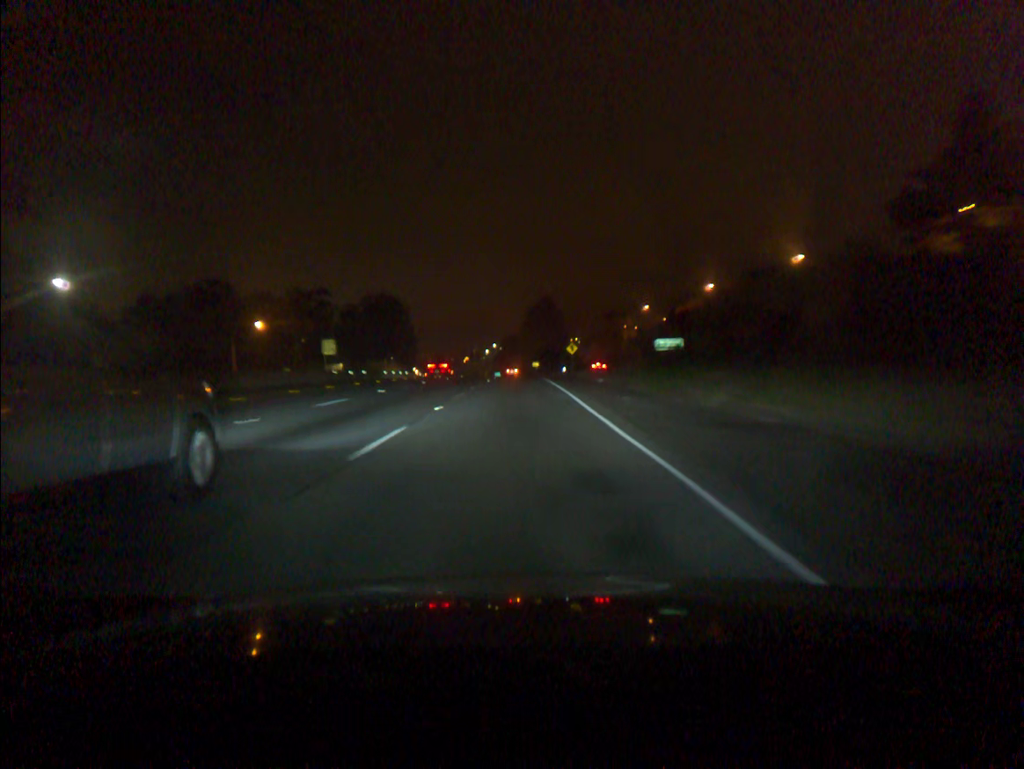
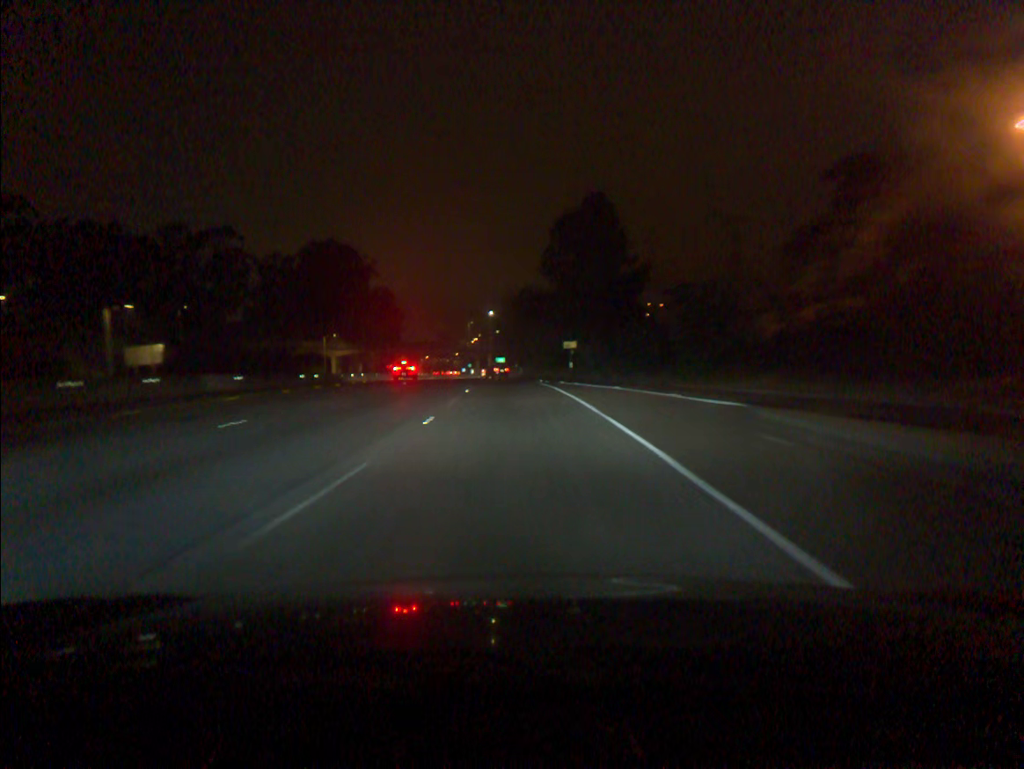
(-0.3, +91.7) m; -1°
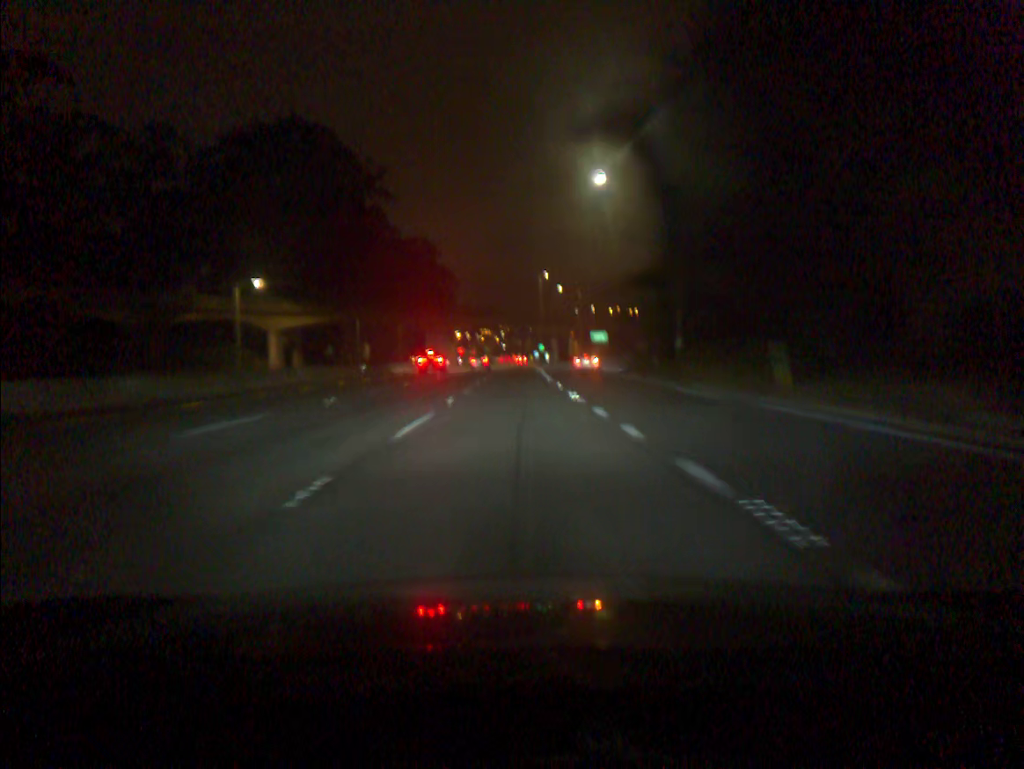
(-5.0, +90.0) m; -6°
